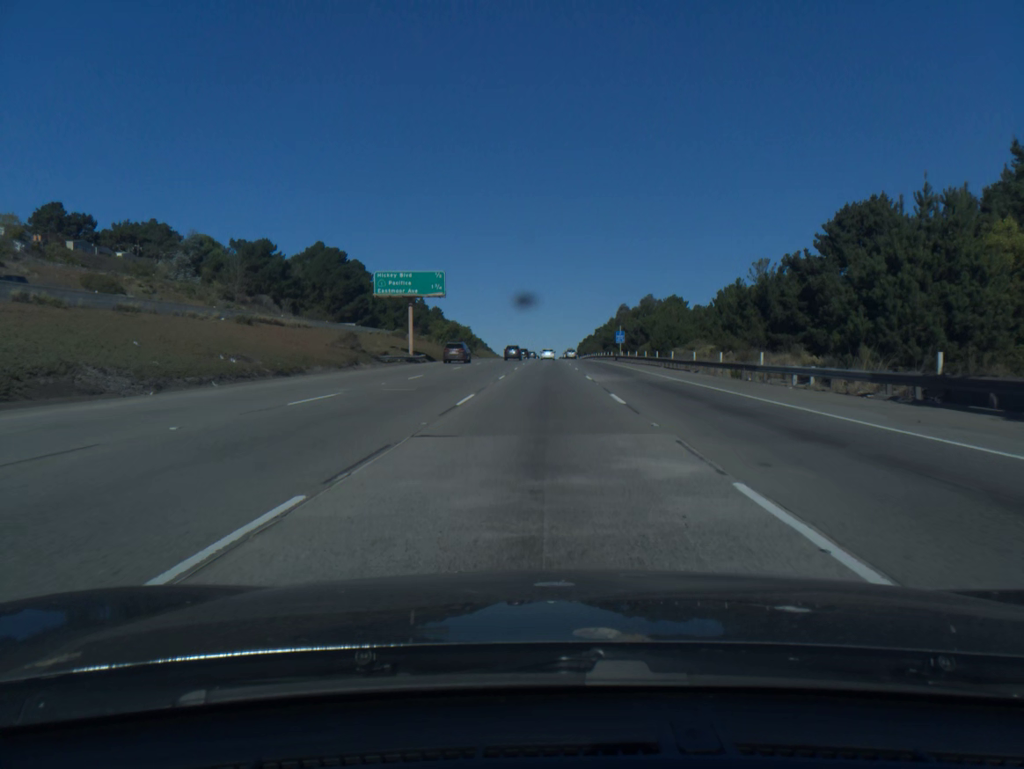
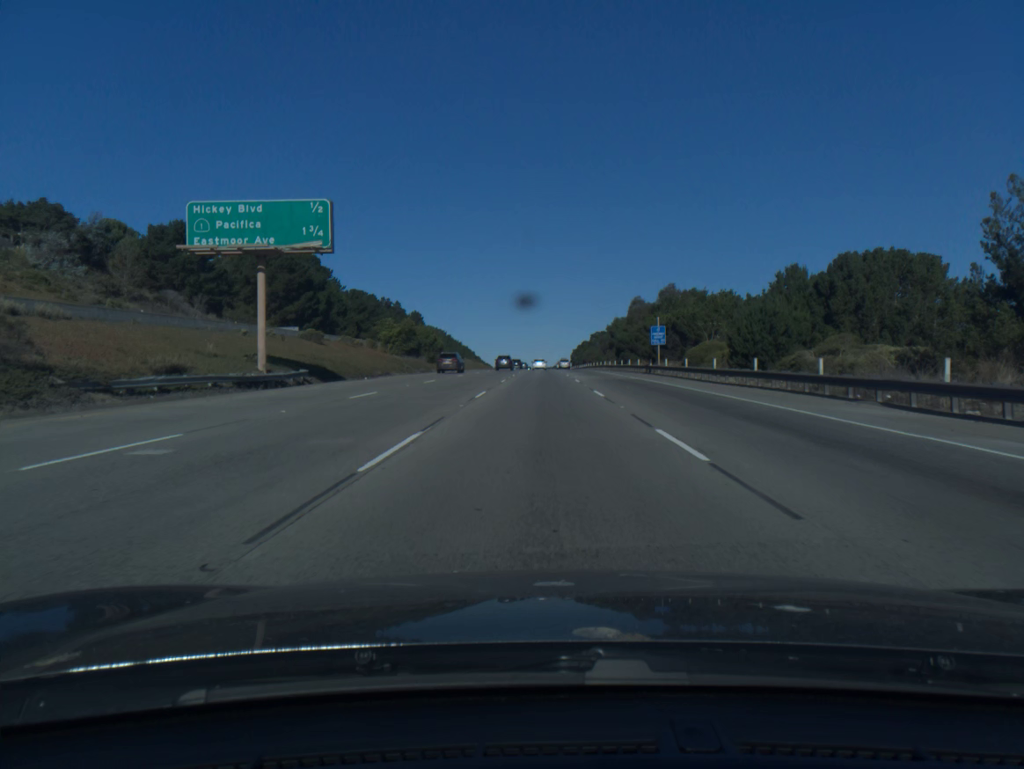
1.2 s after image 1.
(+0.2, +38.4) m; +1°
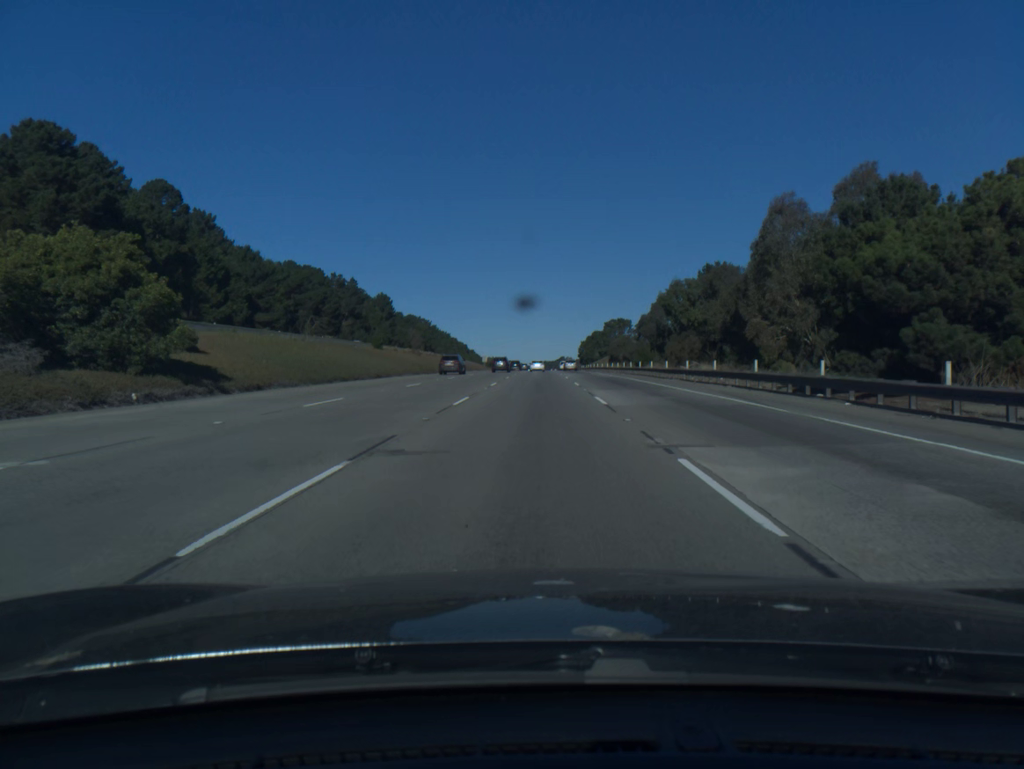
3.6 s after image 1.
(+0.2, +76.5) m; 0°
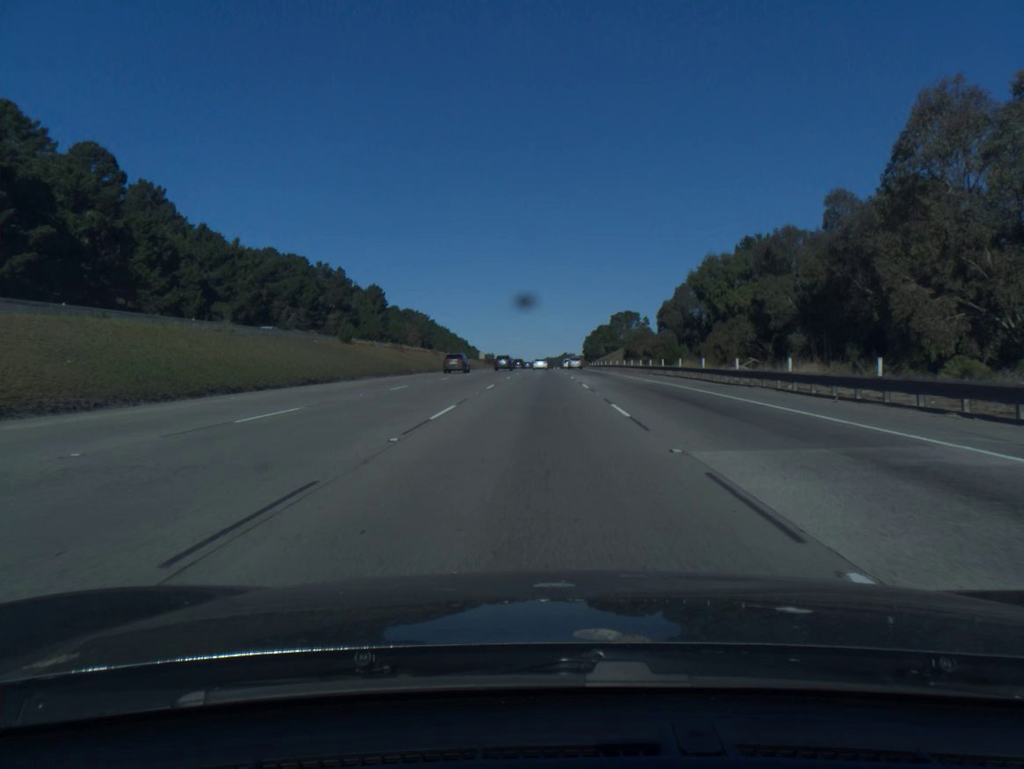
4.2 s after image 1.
(0.0, +19.1) m; 0°
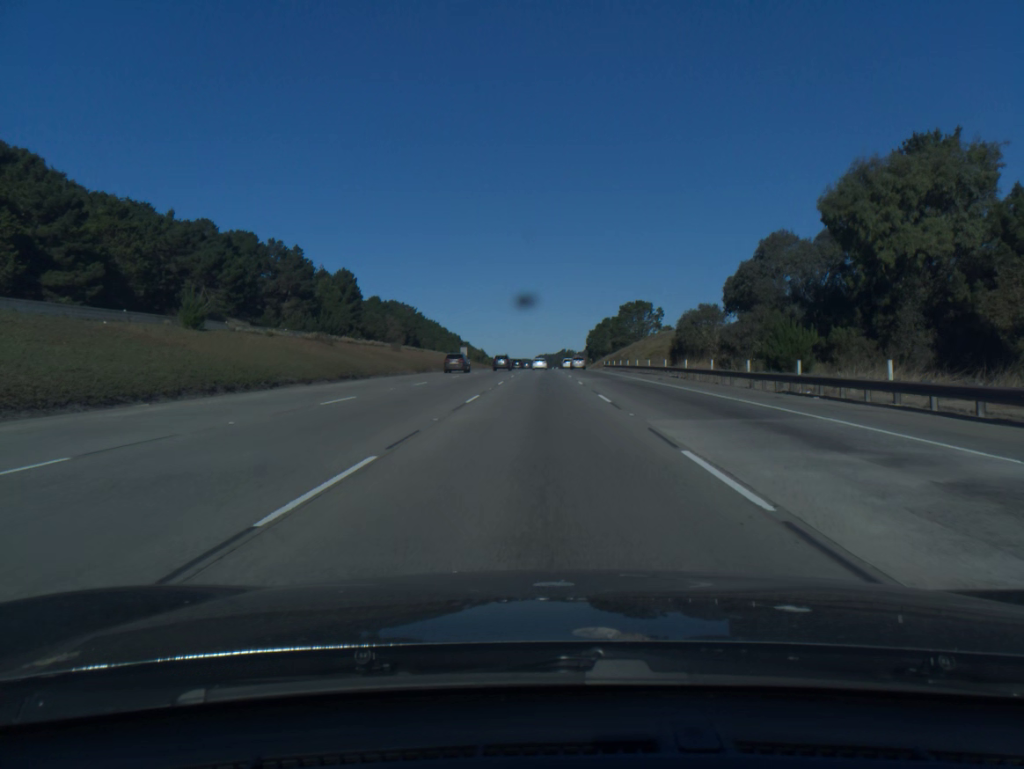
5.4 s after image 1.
(0.0, +38.3) m; 0°
